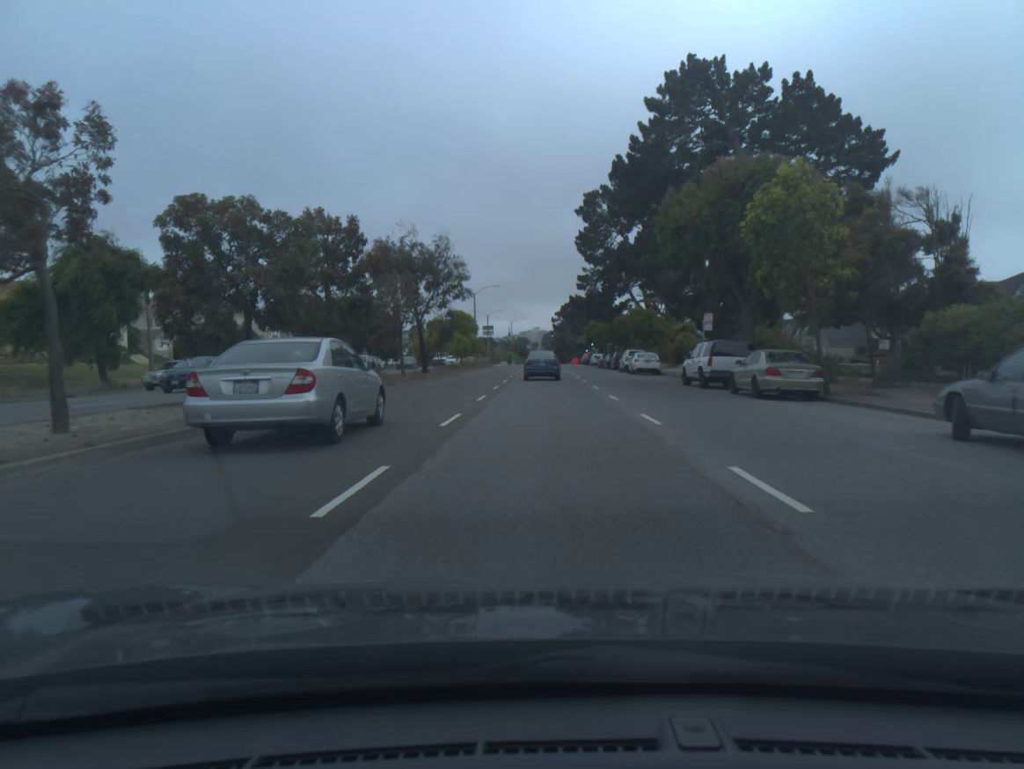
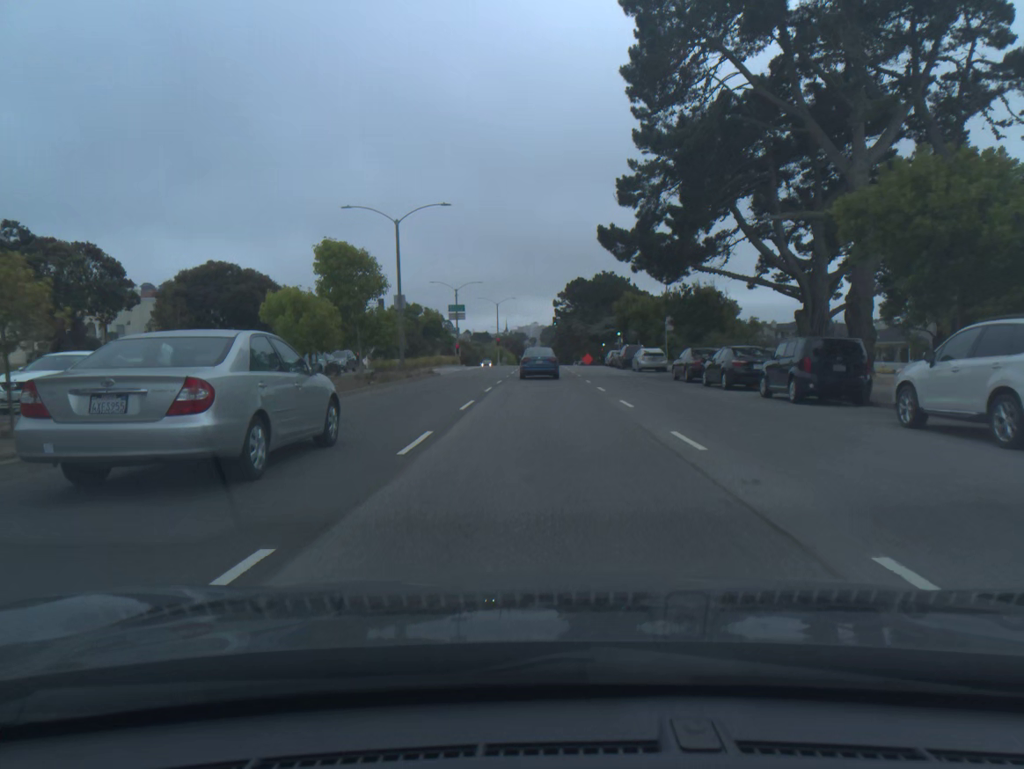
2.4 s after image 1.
(0.0, +47.4) m; 0°
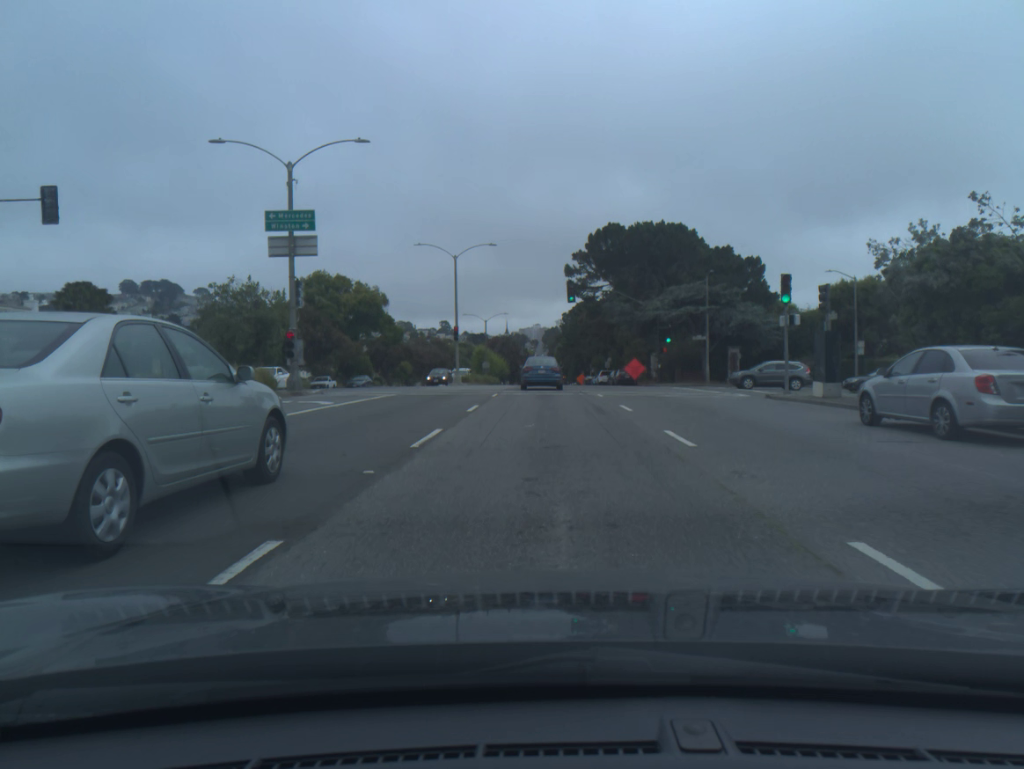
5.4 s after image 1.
(-0.1, +57.9) m; 0°
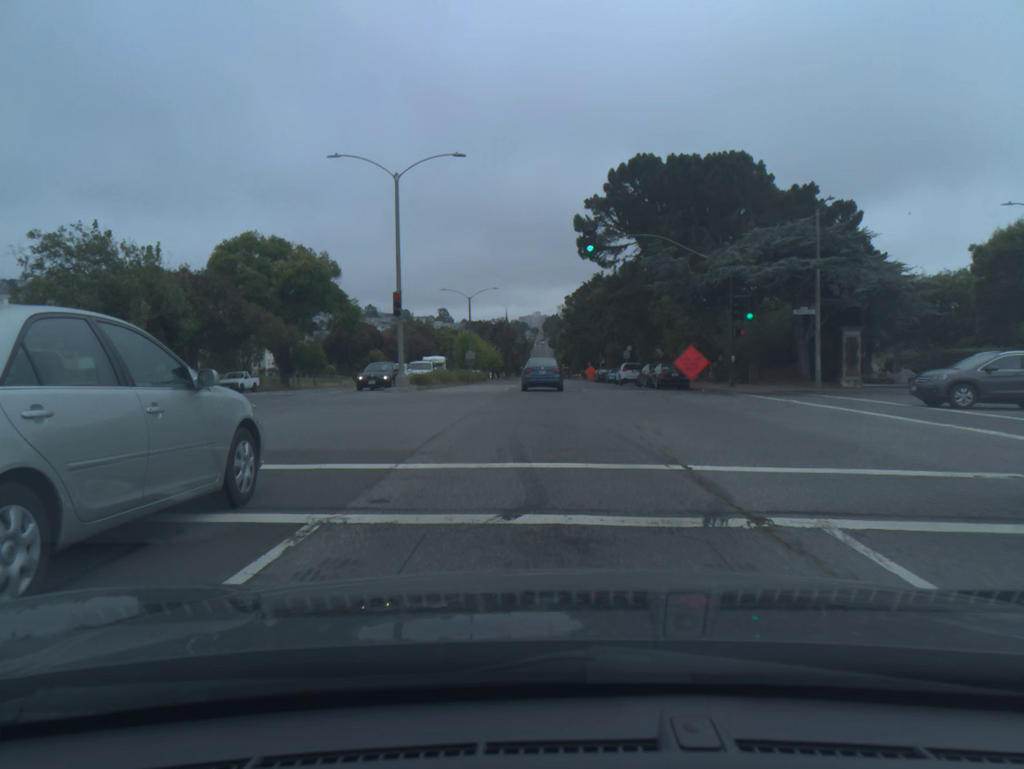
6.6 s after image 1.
(0.0, +22.8) m; 0°
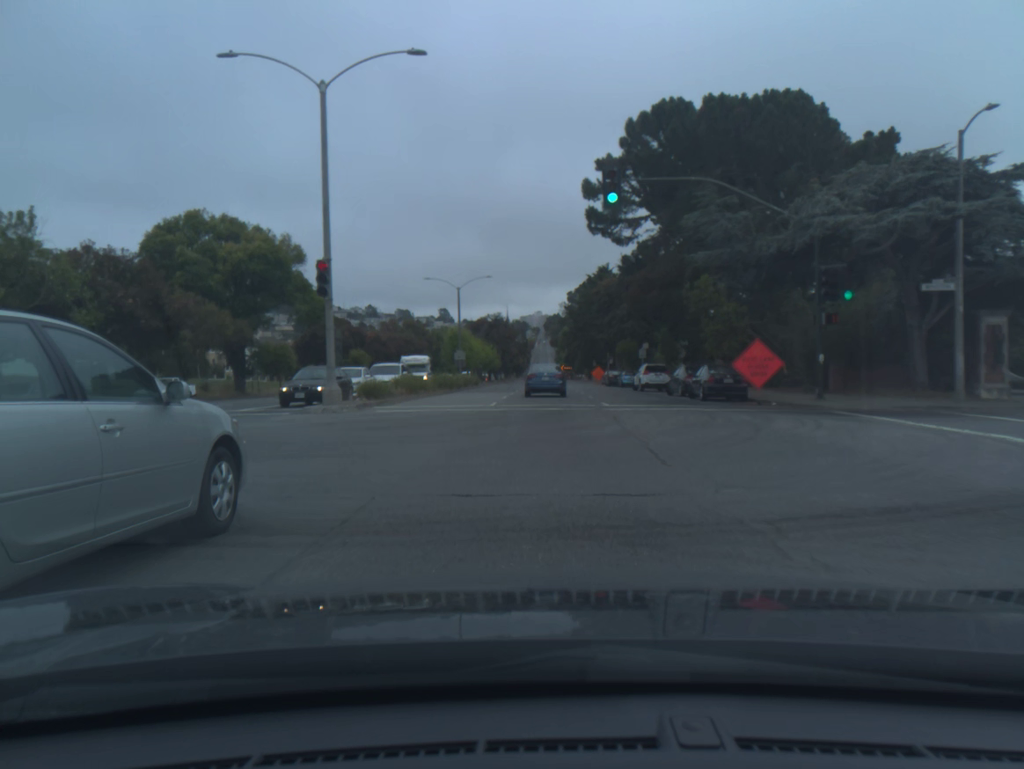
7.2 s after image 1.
(0.0, +11.5) m; 0°
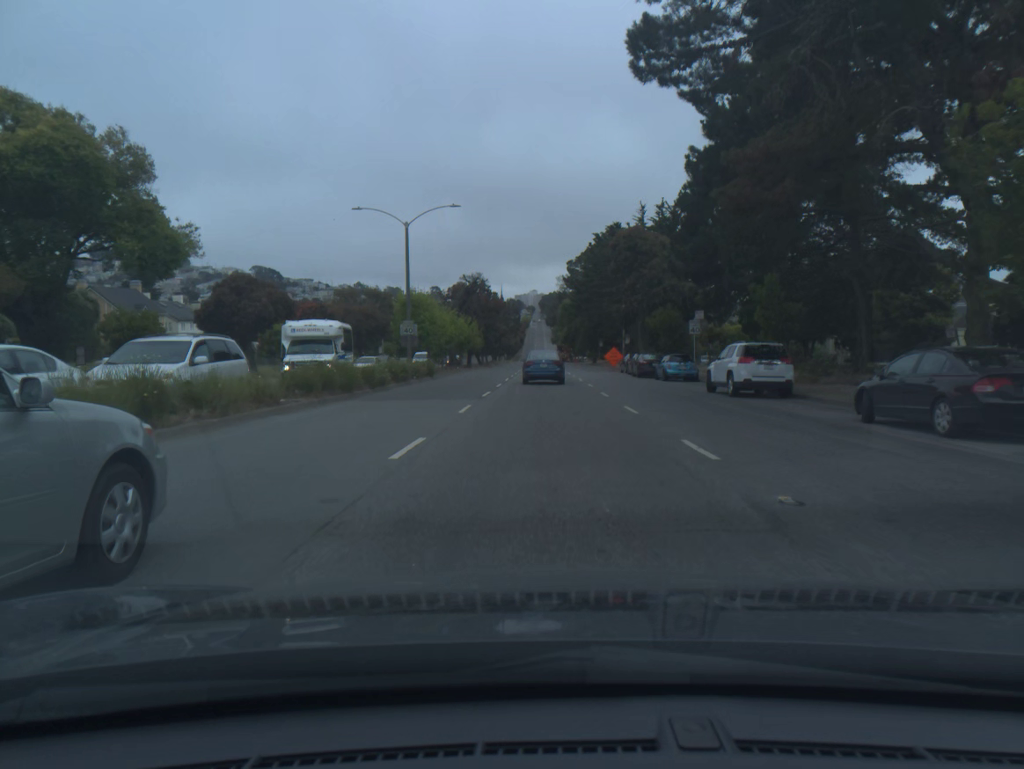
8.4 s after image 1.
(0.0, +23.4) m; 0°
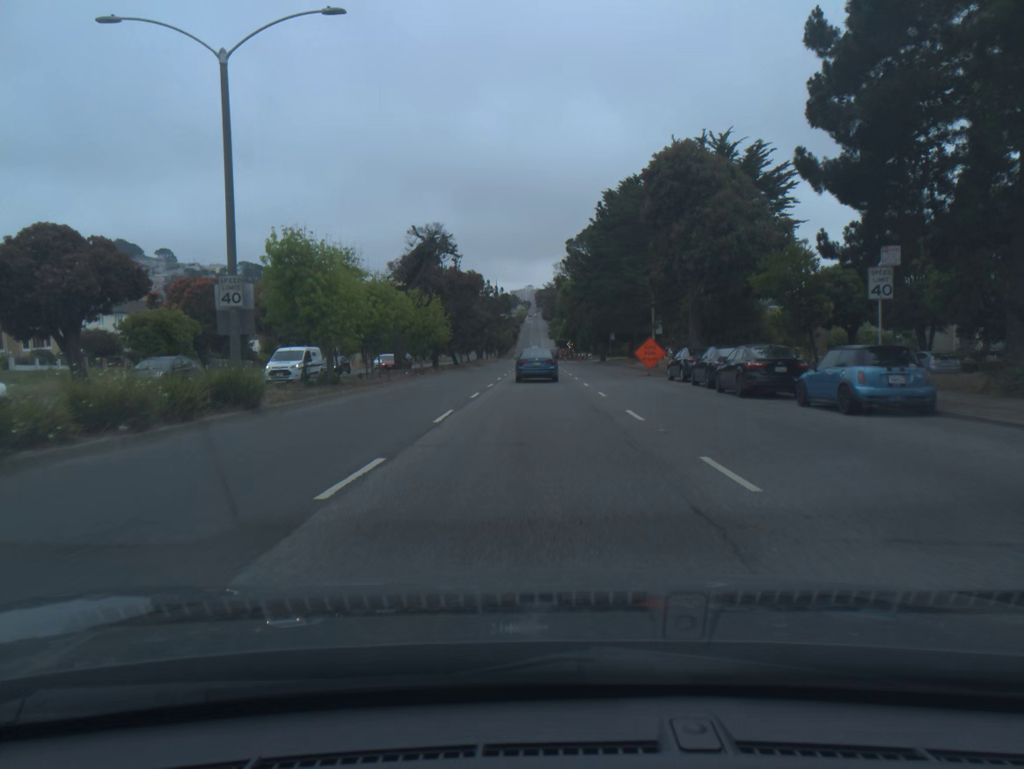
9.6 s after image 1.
(+0.1, +24.0) m; 0°
